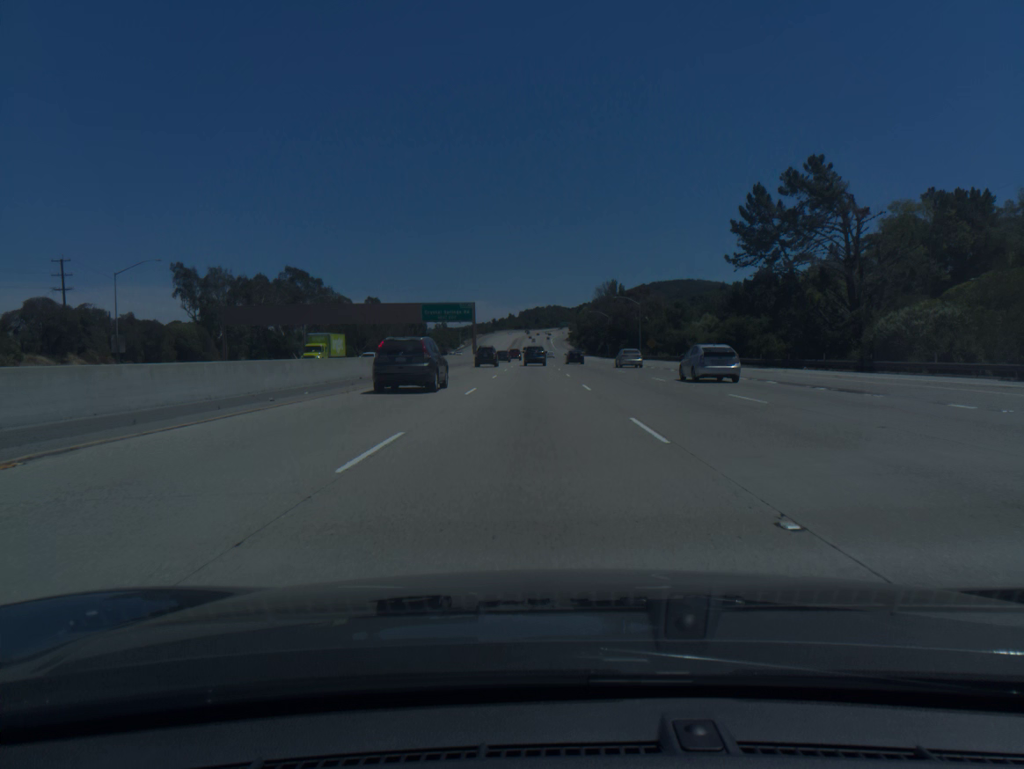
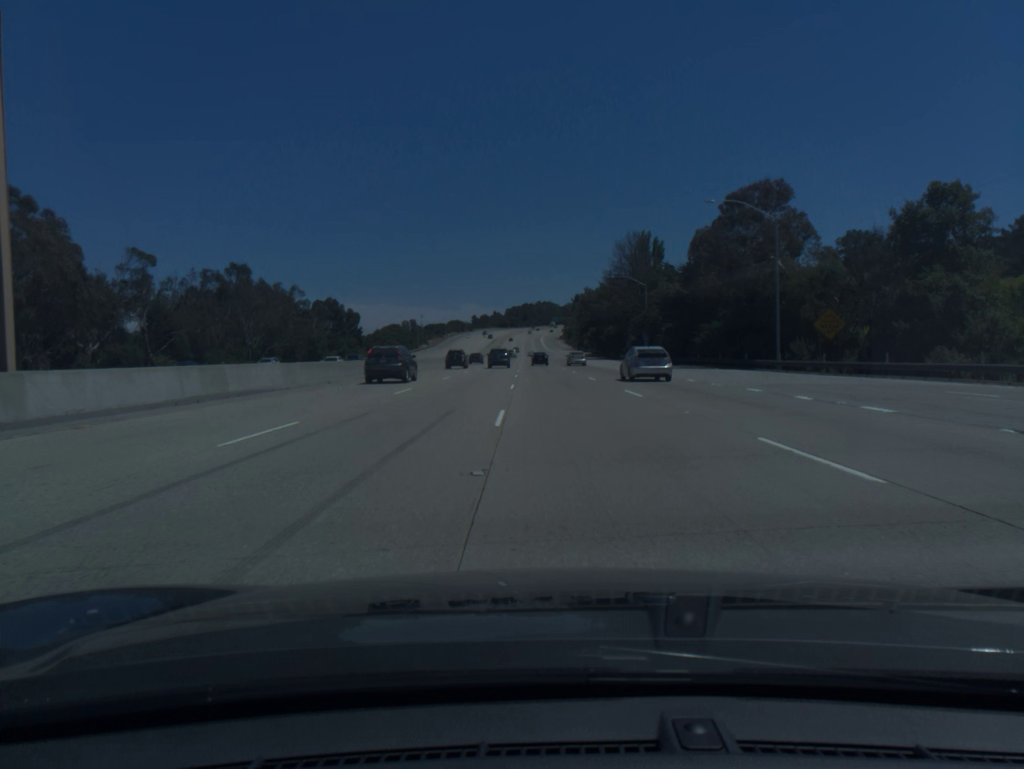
(+1.3, +96.9) m; +1°
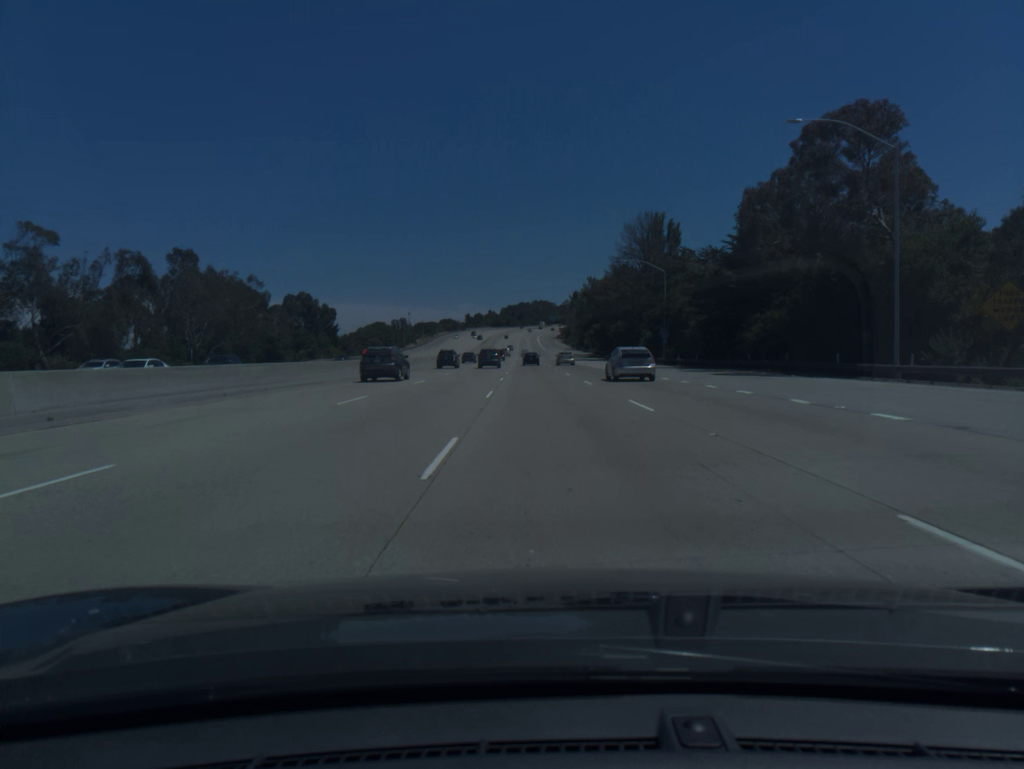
(+0.1, +19.5) m; 0°
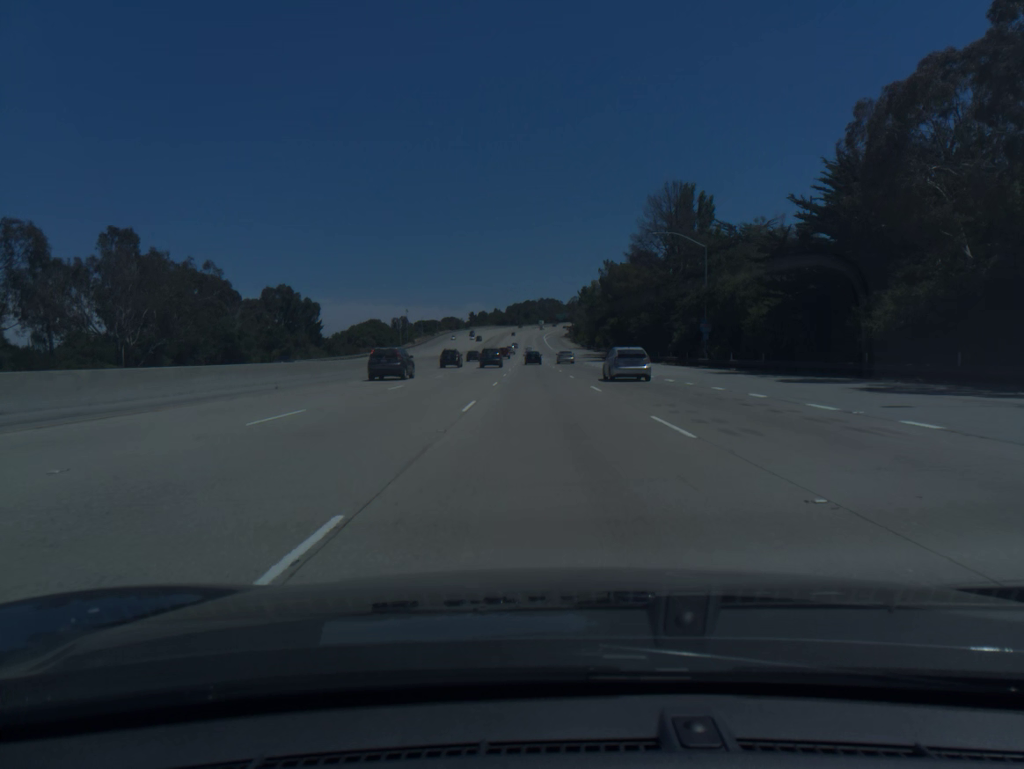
(-0.1, +19.6) m; 0°
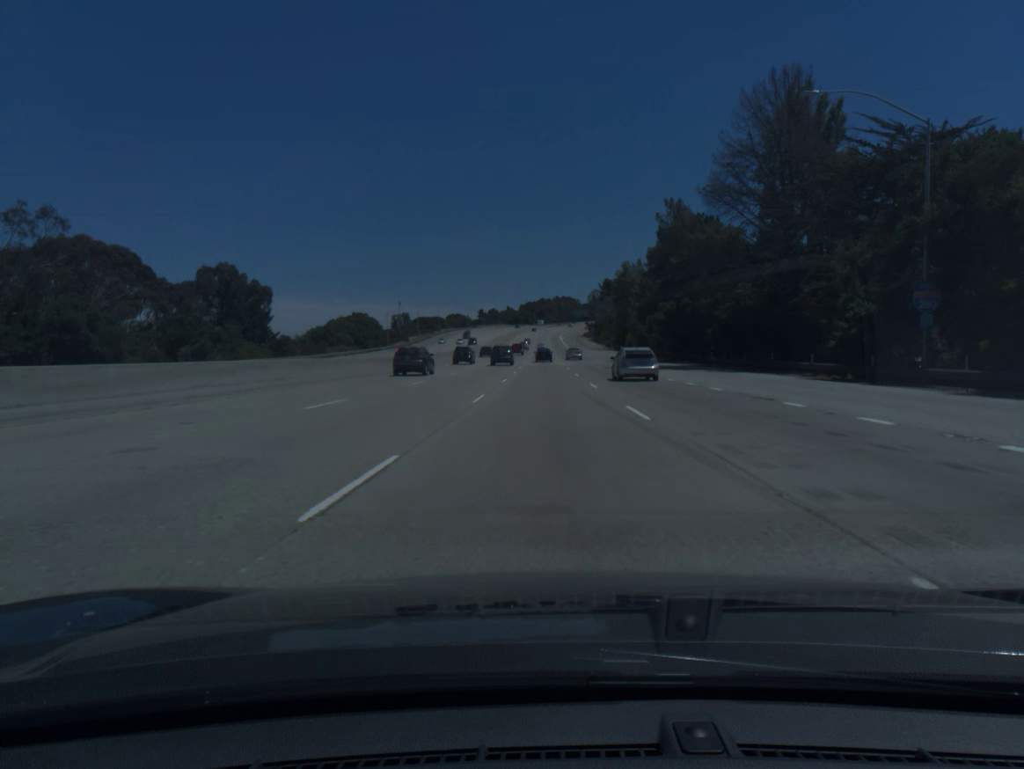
(-0.4, +39.3) m; -1°
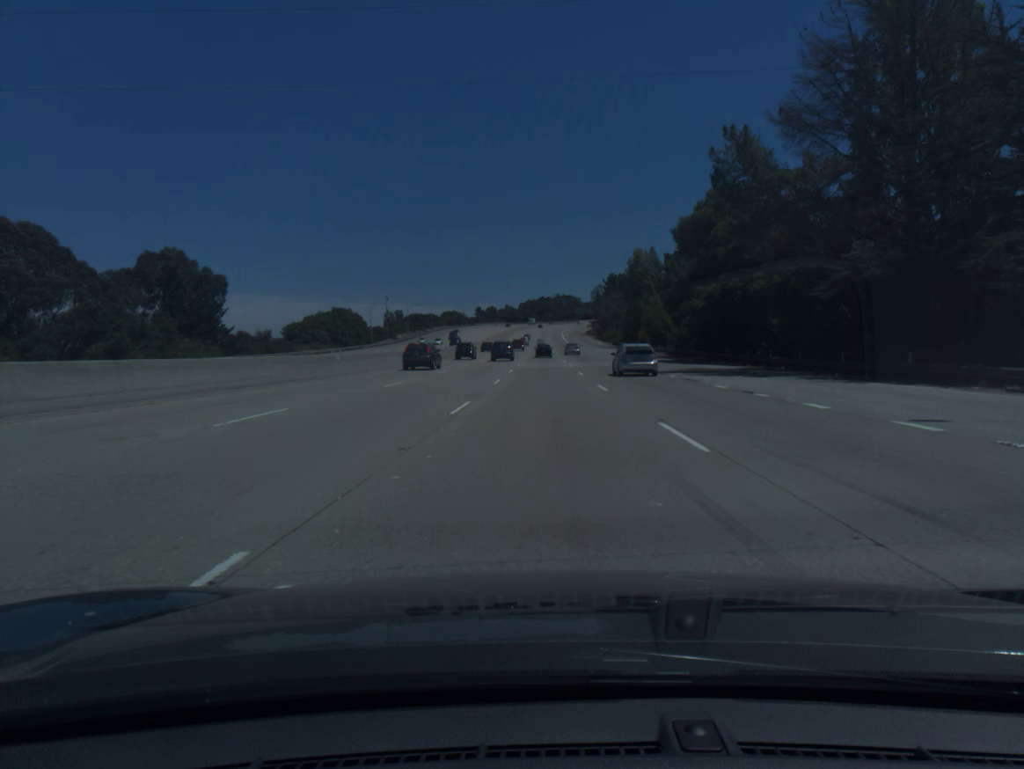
(0.0, +19.3) m; 0°
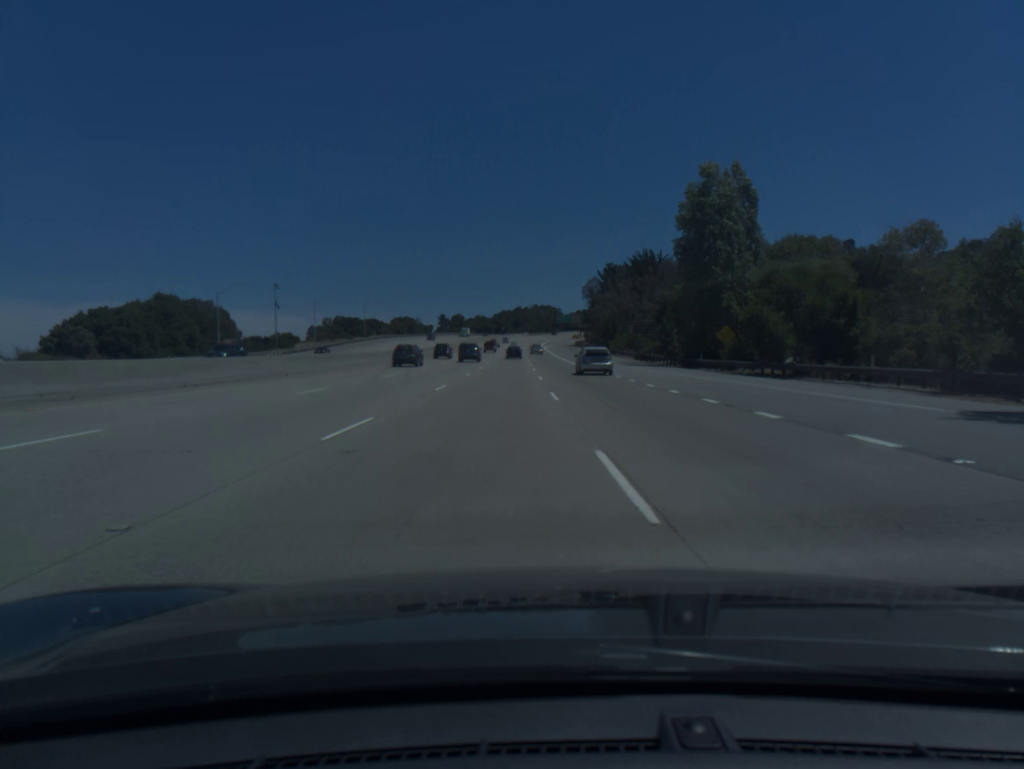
(+1.0, +75.2) m; +2°
